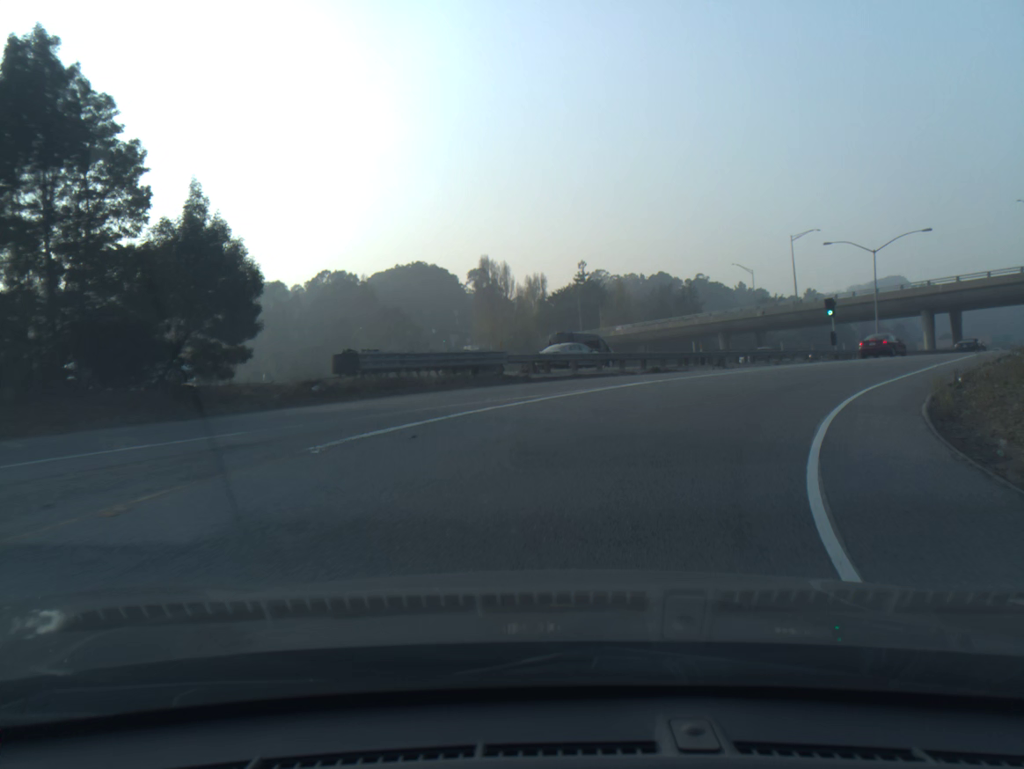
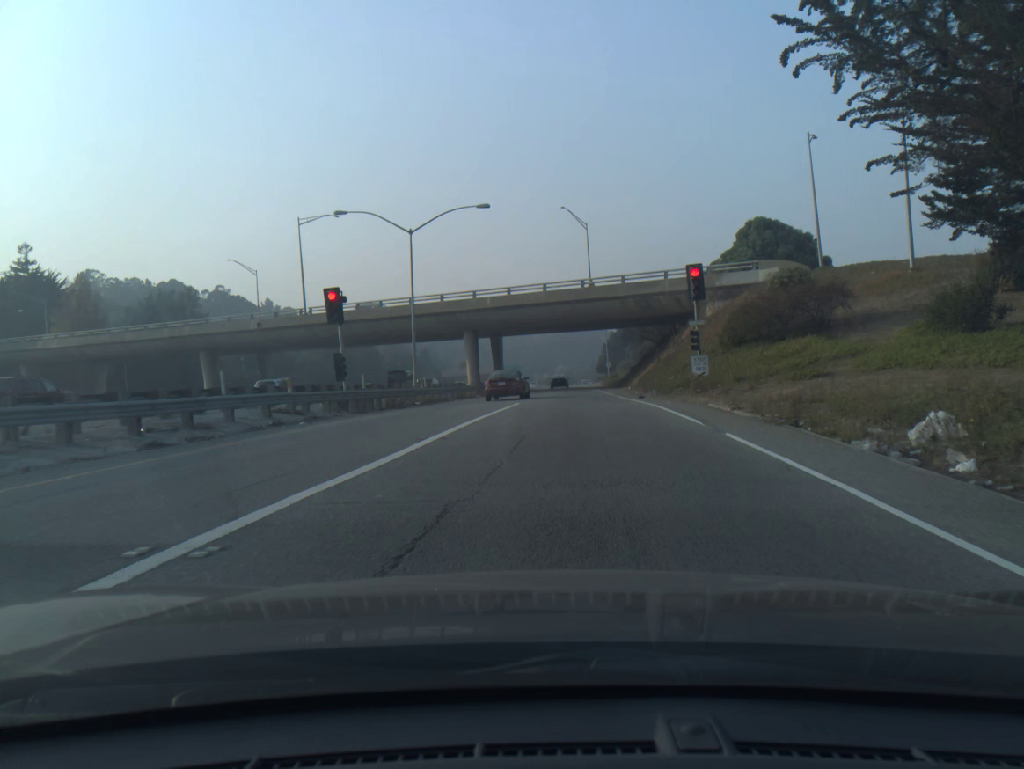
(+10.3, +29.1) m; +31°
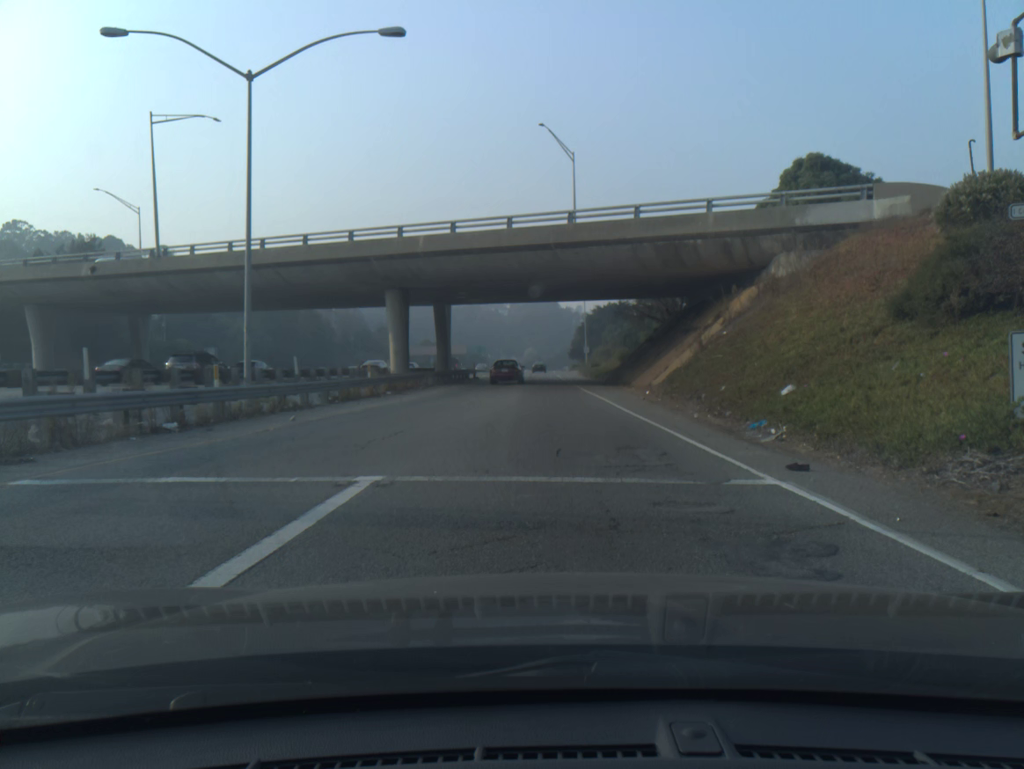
(+0.4, +21.1) m; +2°
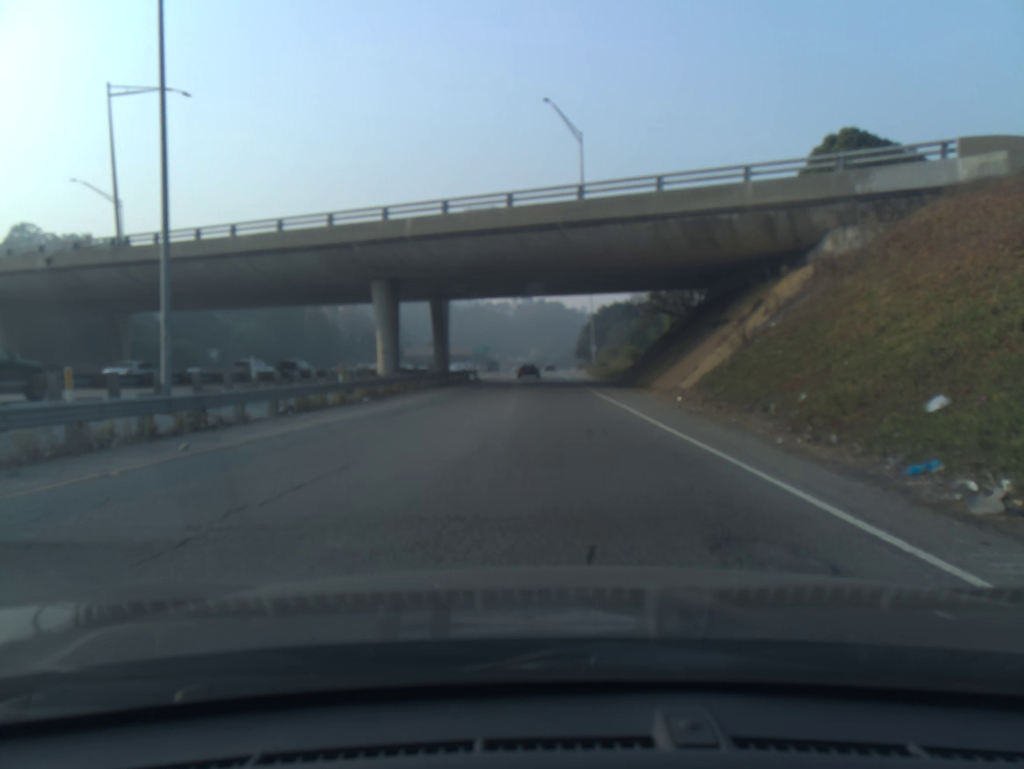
(0.0, +5.9) m; -1°
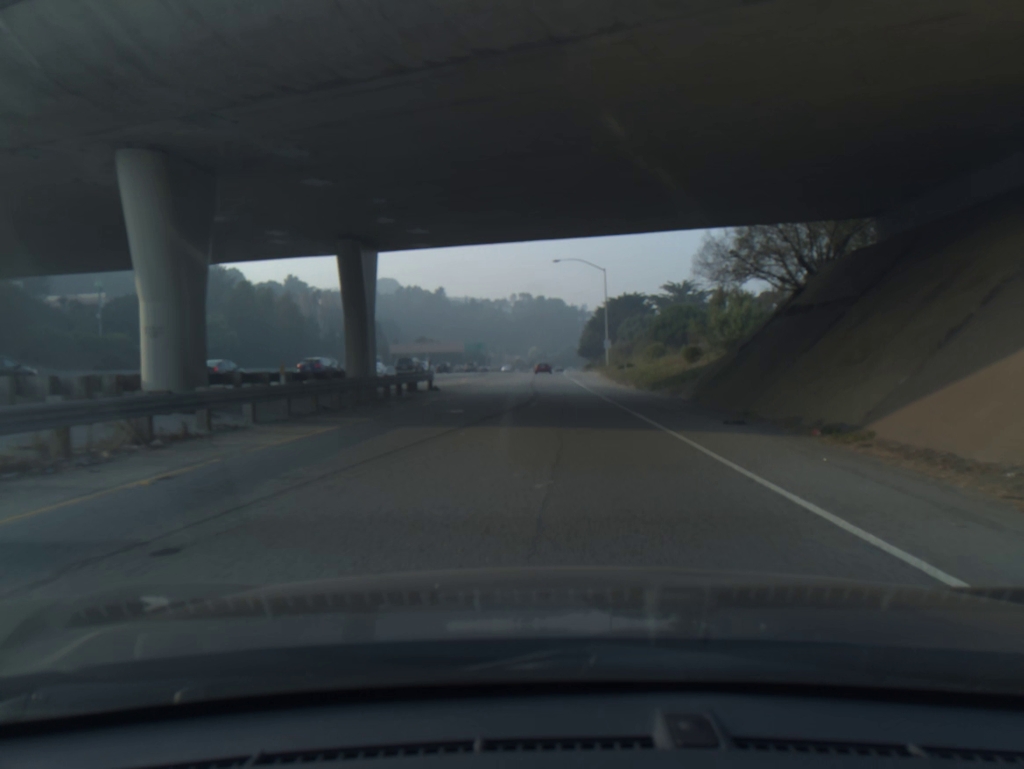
(0.0, +22.3) m; 0°
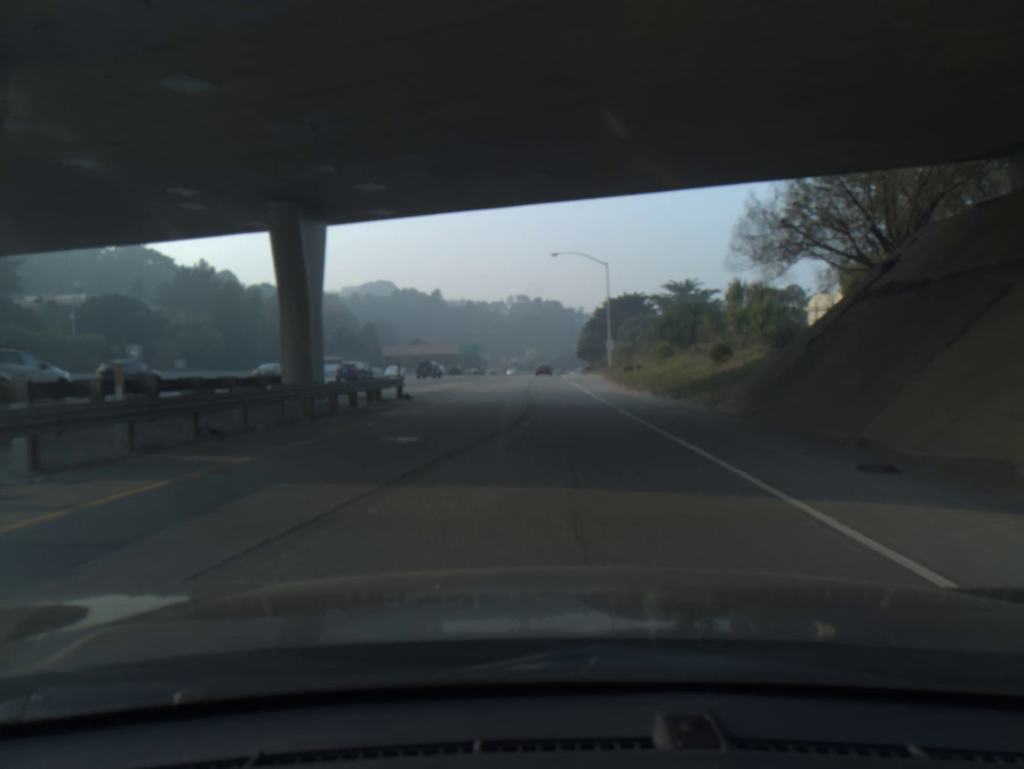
(0.0, +6.5) m; 0°
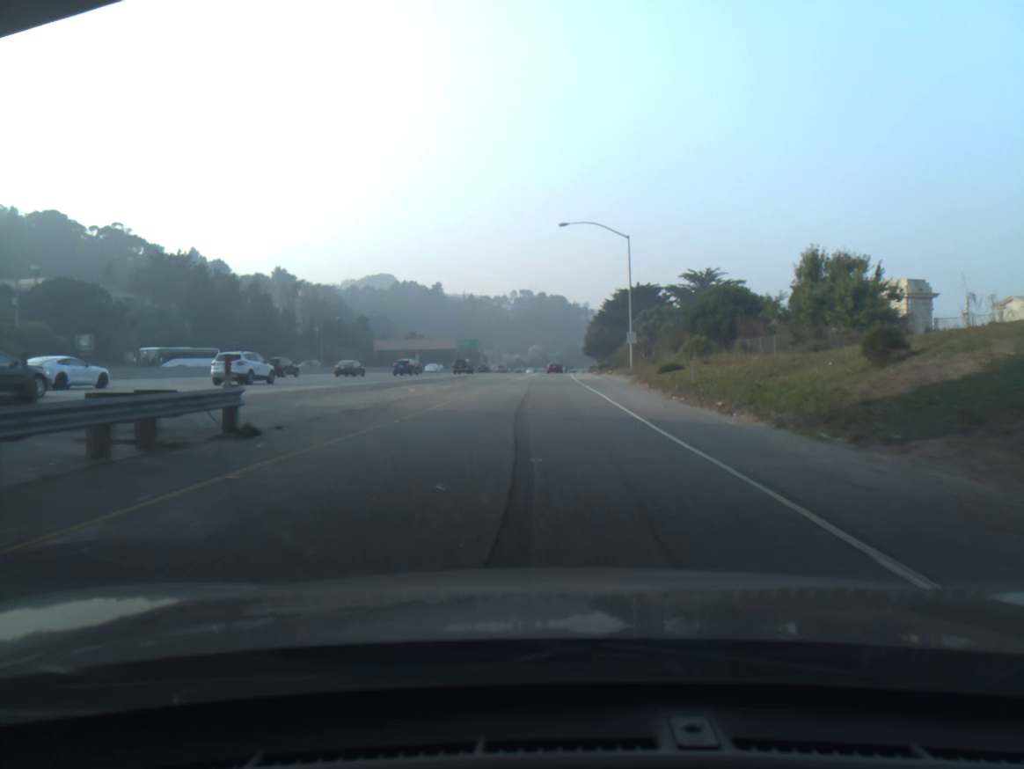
(0.0, +14.7) m; 0°
